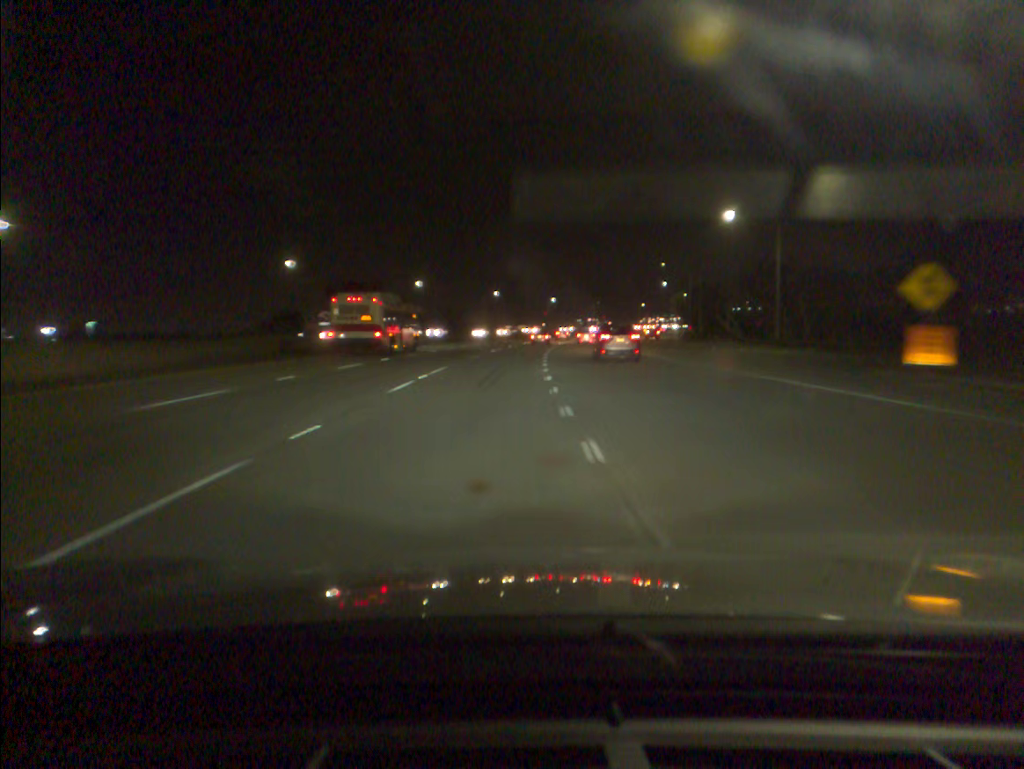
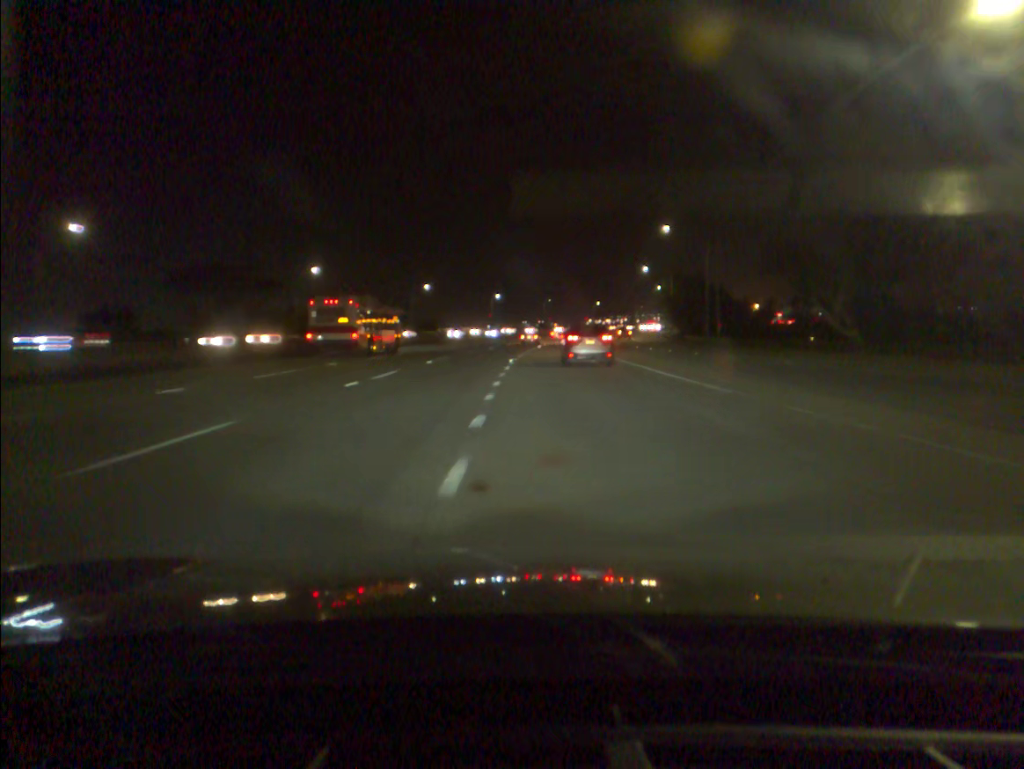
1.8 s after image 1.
(+1.8, +46.6) m; +4°
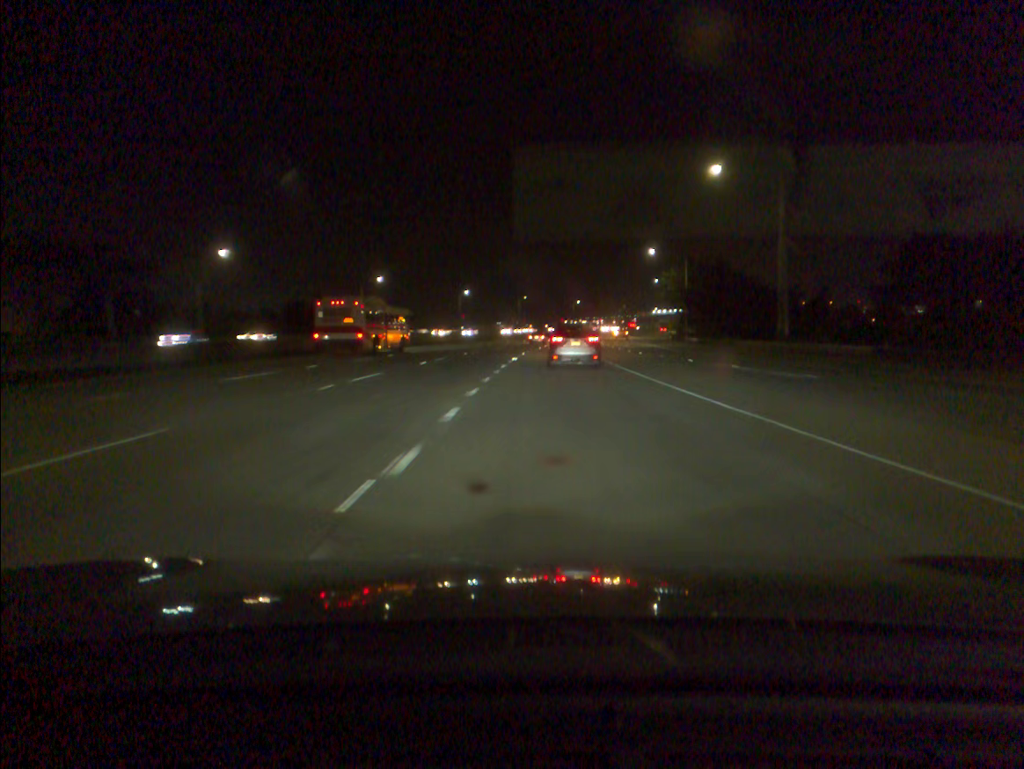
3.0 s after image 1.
(+0.5, +30.5) m; +2°
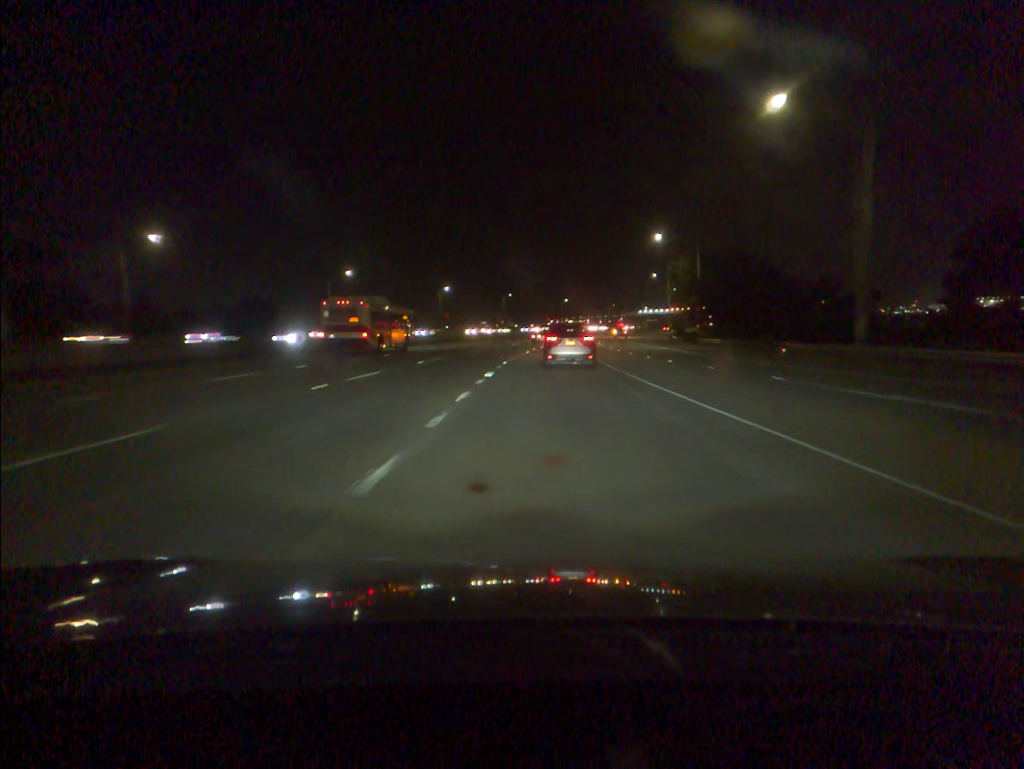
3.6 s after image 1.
(+0.1, +15.1) m; +1°
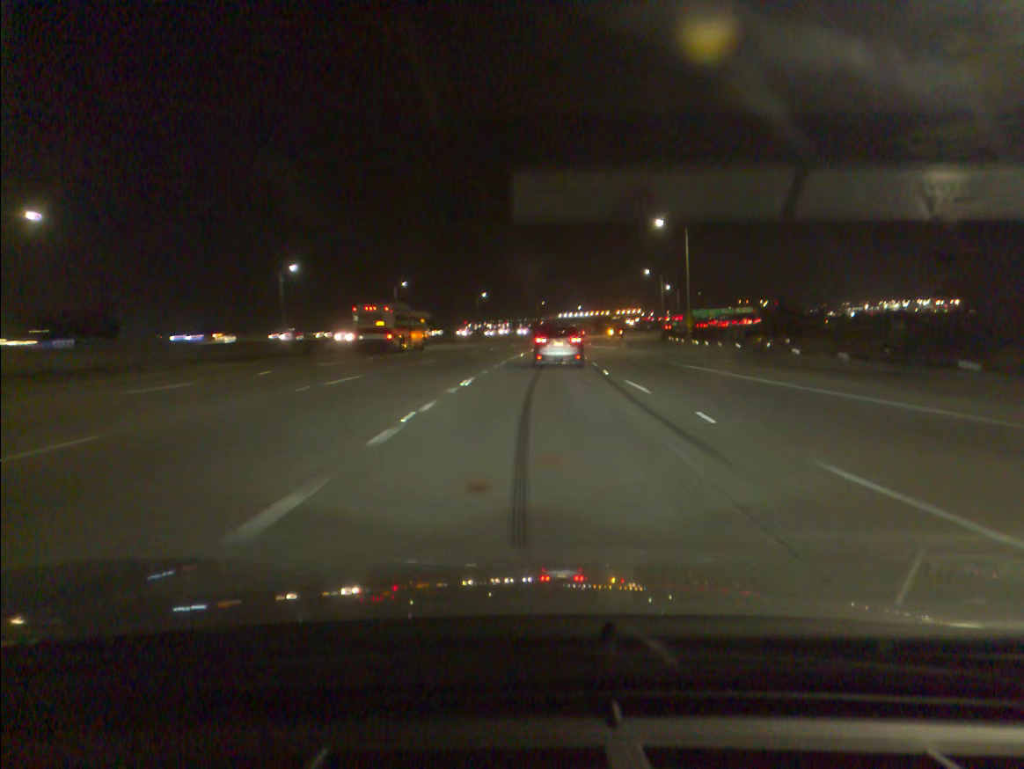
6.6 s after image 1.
(+3.9, +74.0) m; +6°
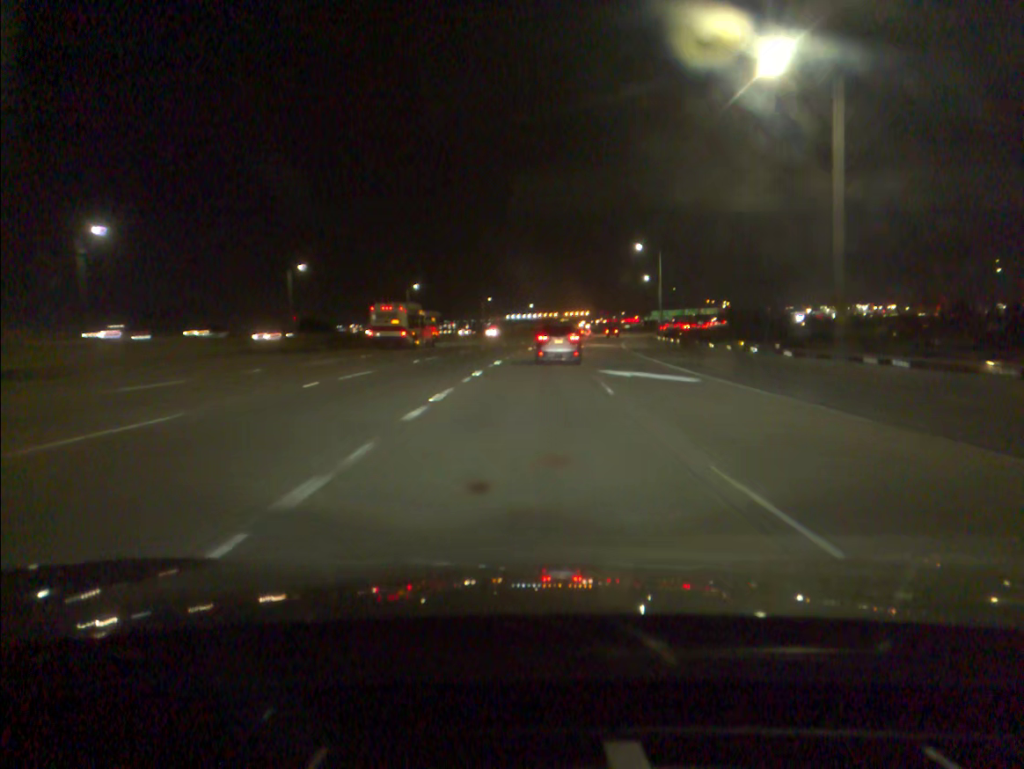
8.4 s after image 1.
(+1.3, +43.5) m; +4°
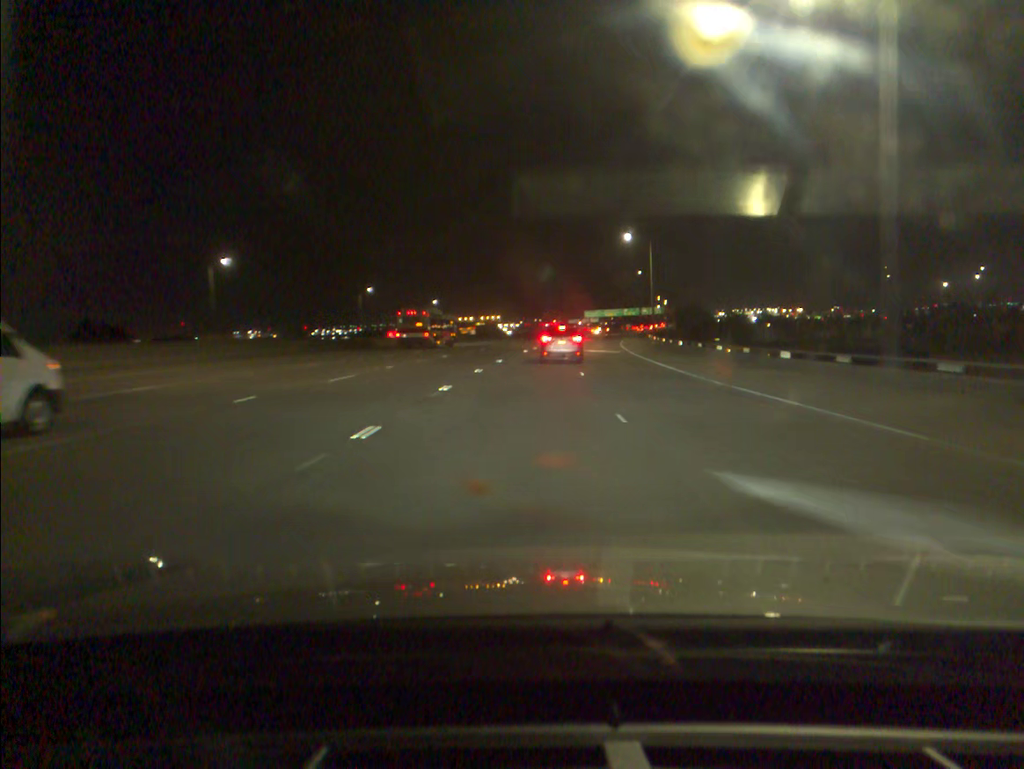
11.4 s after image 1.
(+3.8, +72.3) m; +6°
